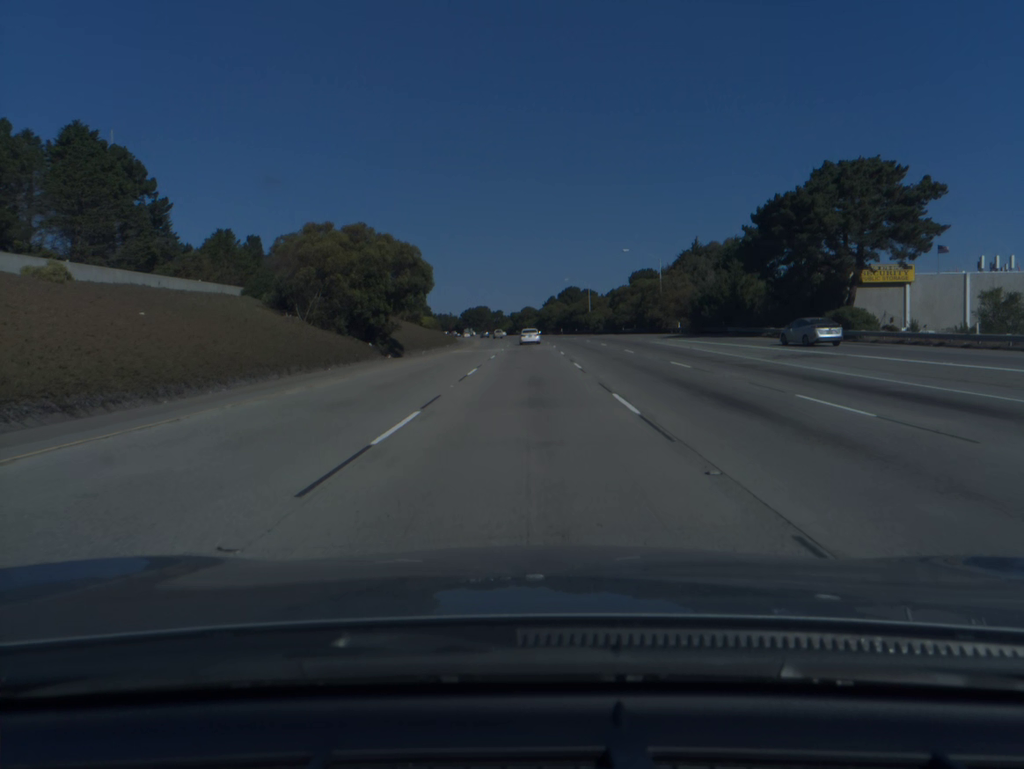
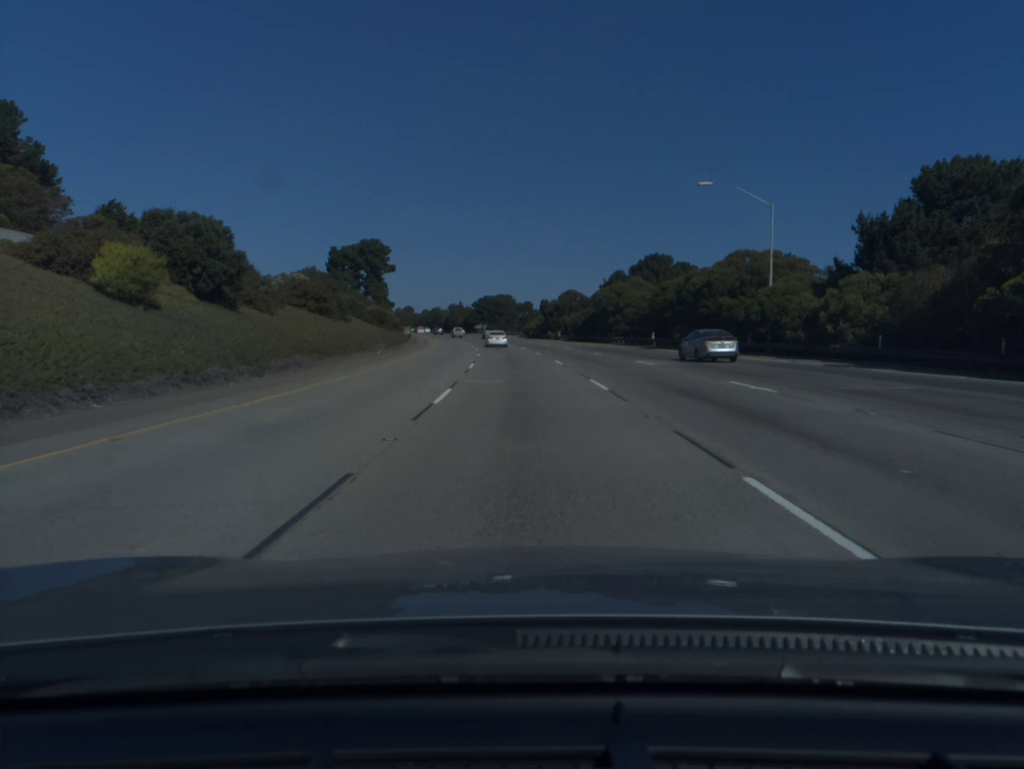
(-1.0, +97.0) m; -2°
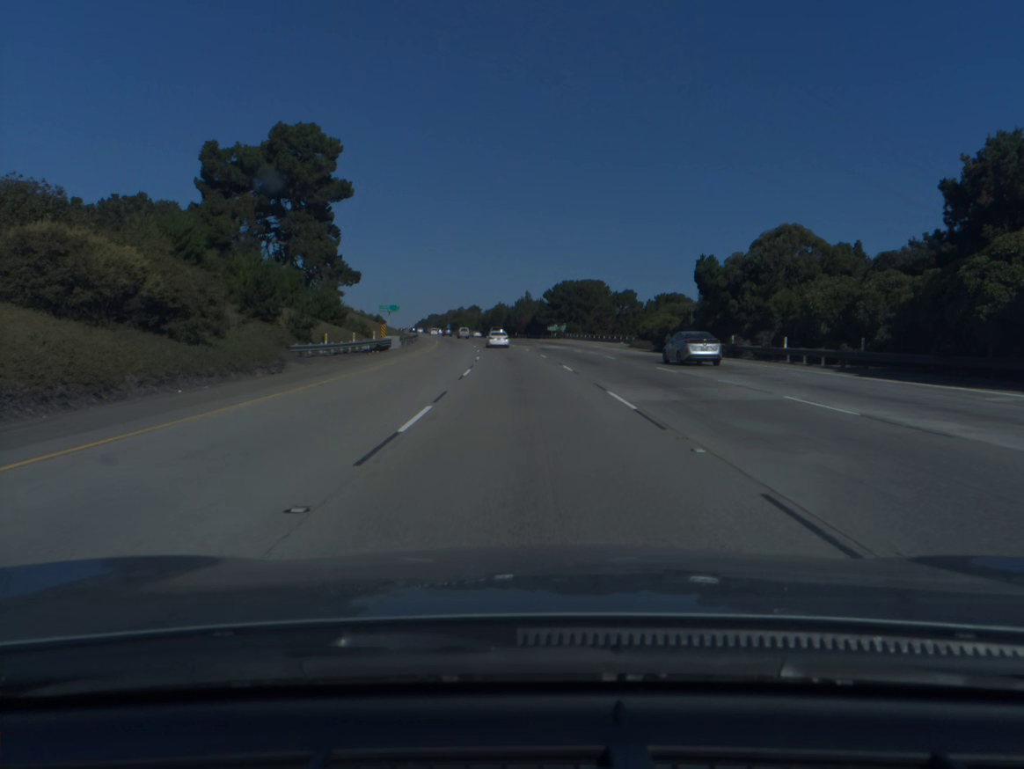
(-3.9, +77.0) m; -6°
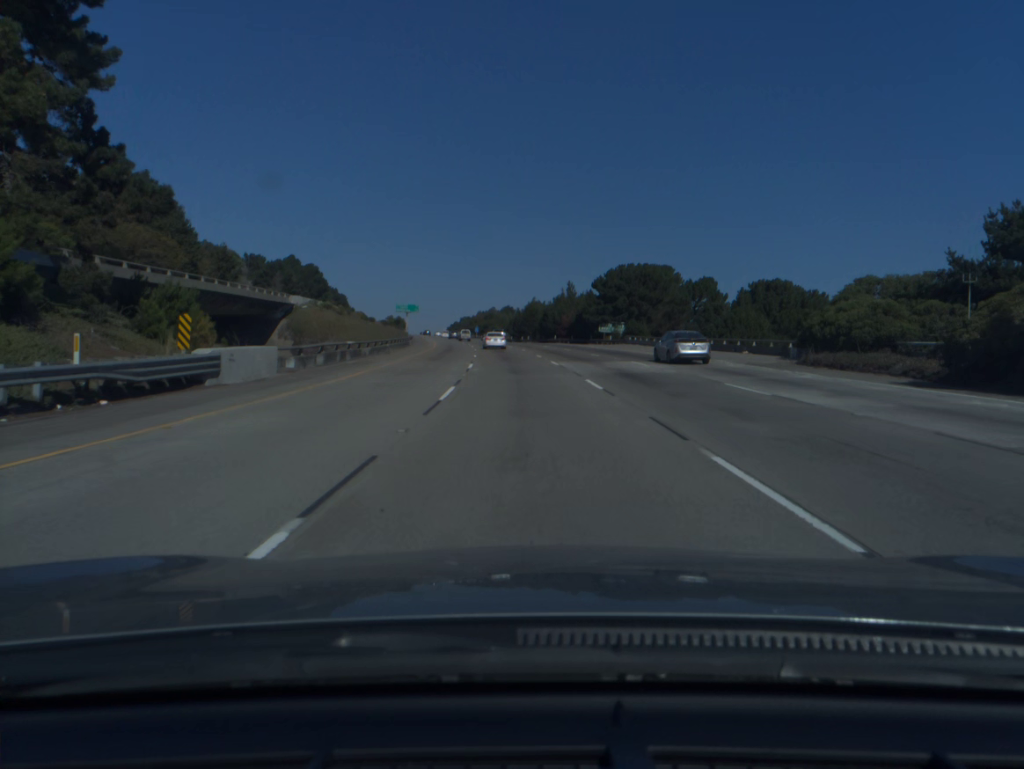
(-1.0, +38.4) m; -3°
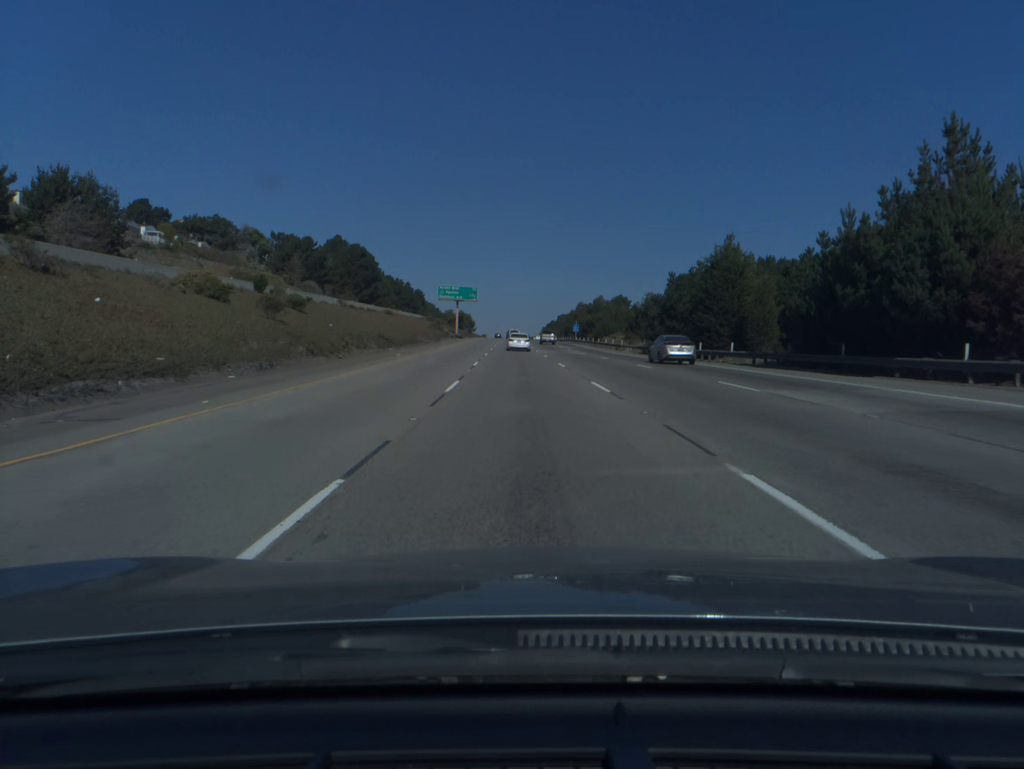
(-6.0, +95.0) m; -7°
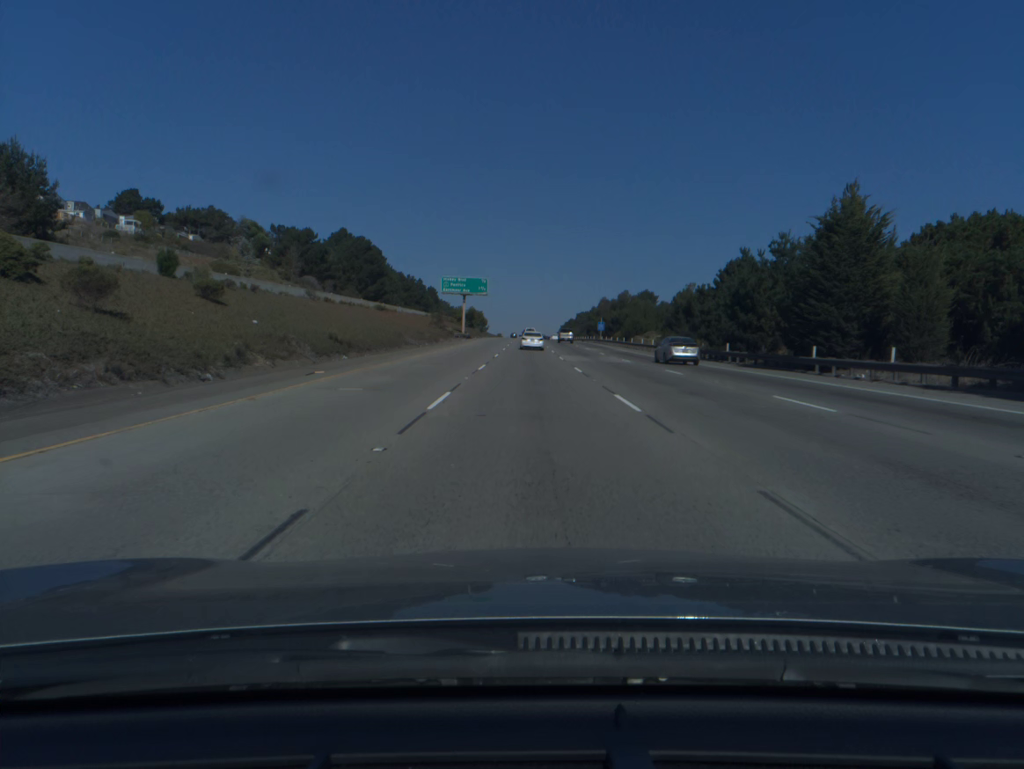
(-0.3, +18.6) m; -1°
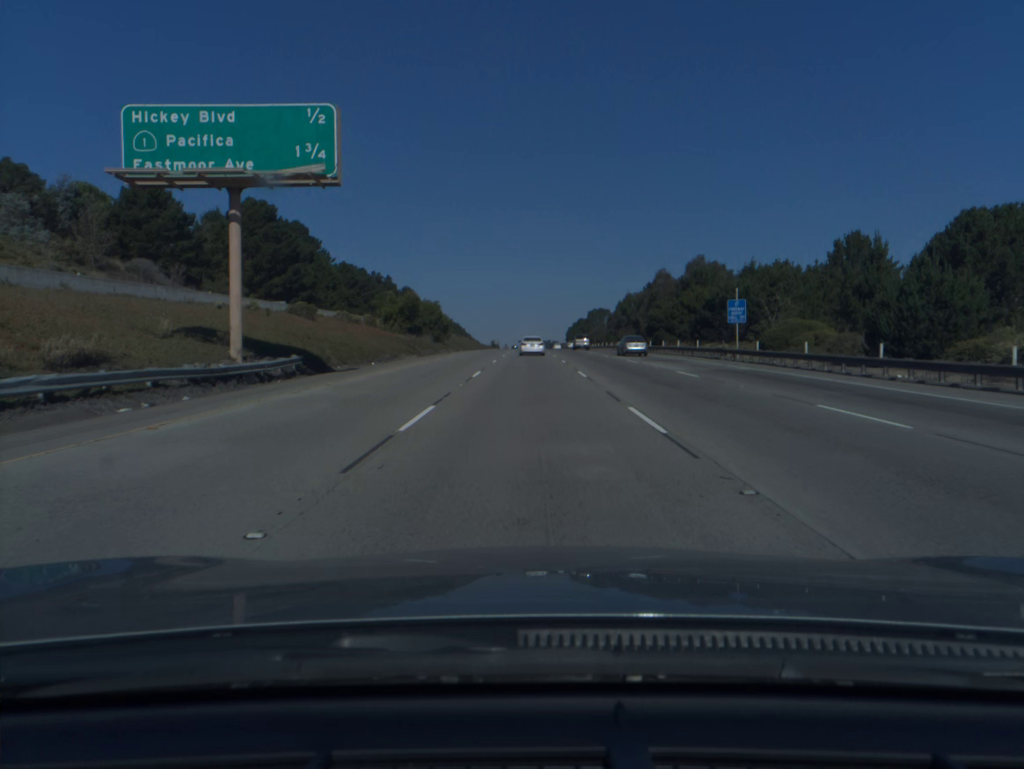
(-0.5, +90.5) m; 0°
